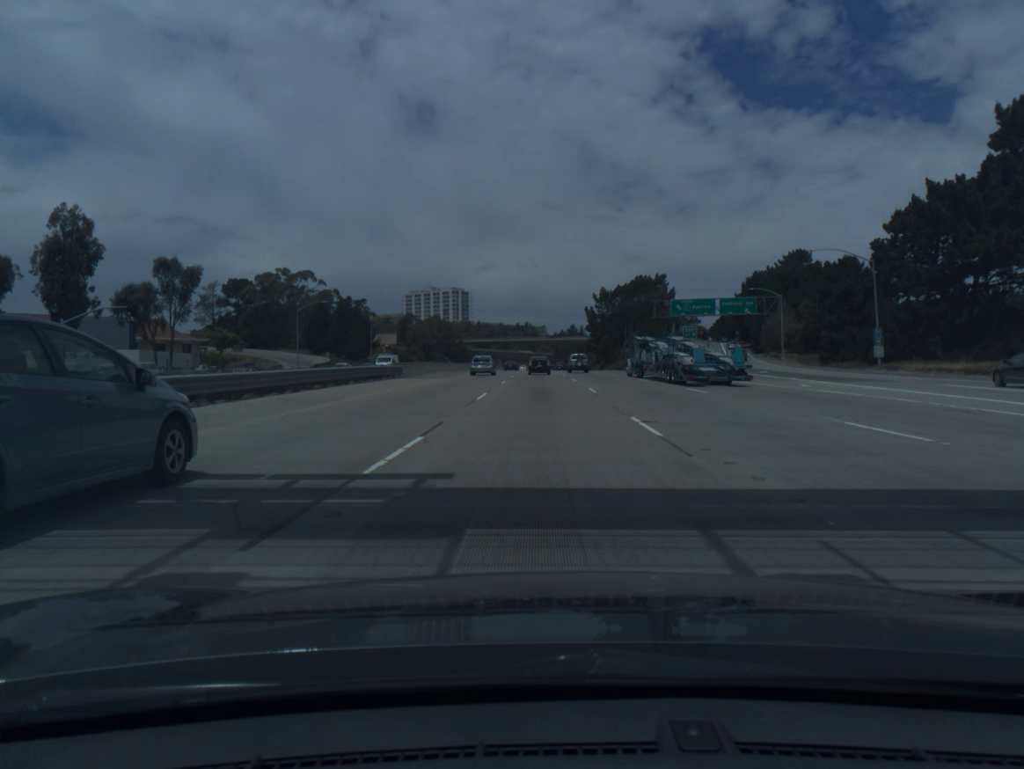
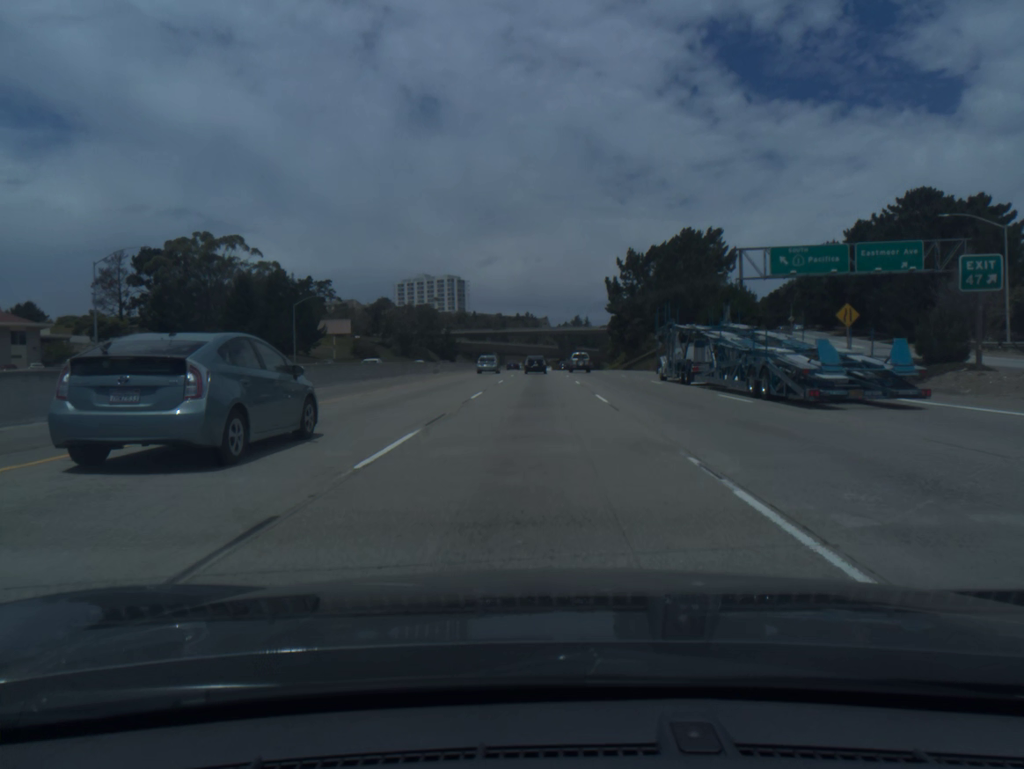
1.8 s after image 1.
(0.0, +52.6) m; 0°
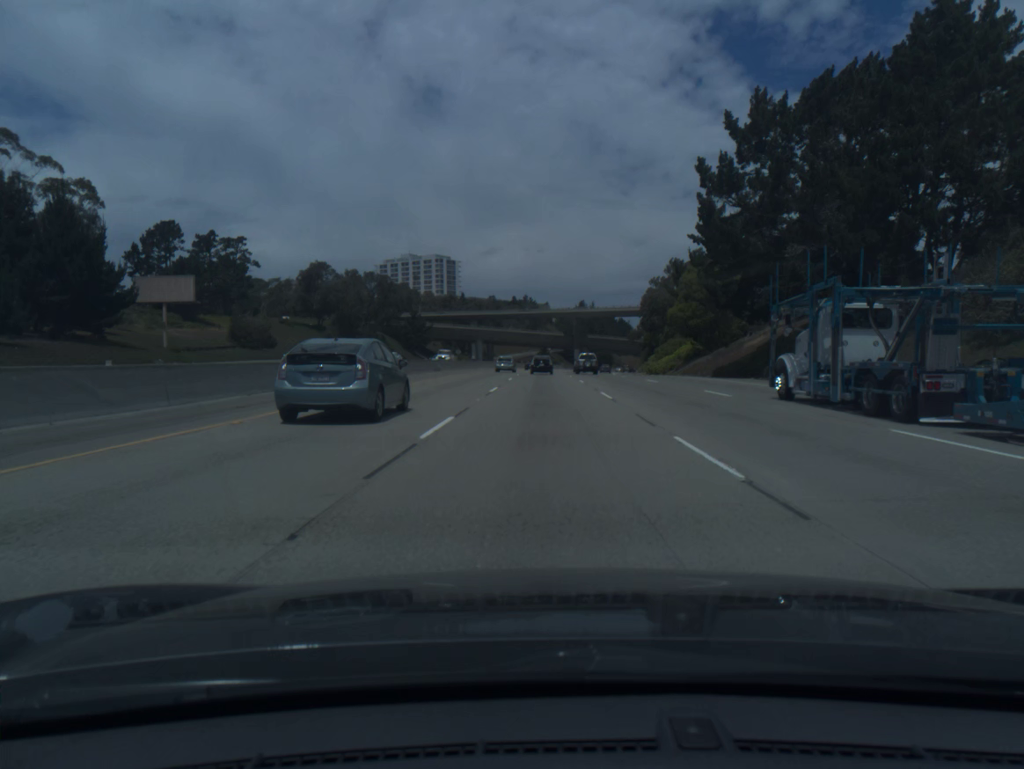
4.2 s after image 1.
(-0.3, +69.7) m; 0°
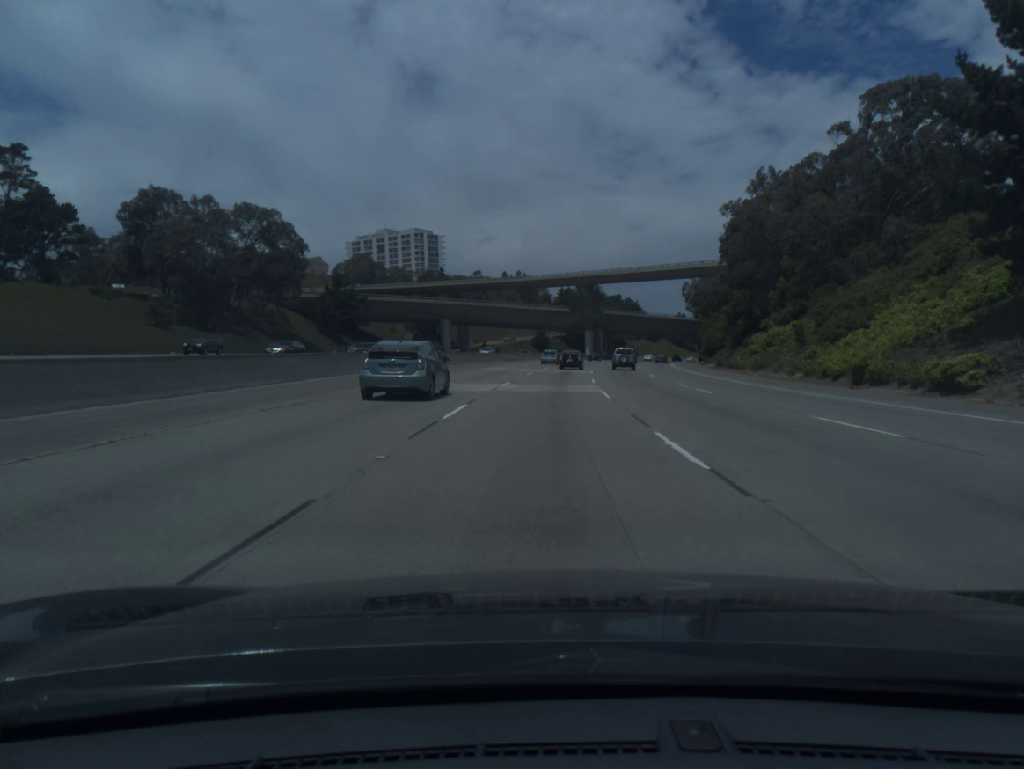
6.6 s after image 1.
(+0.2, +69.7) m; 0°
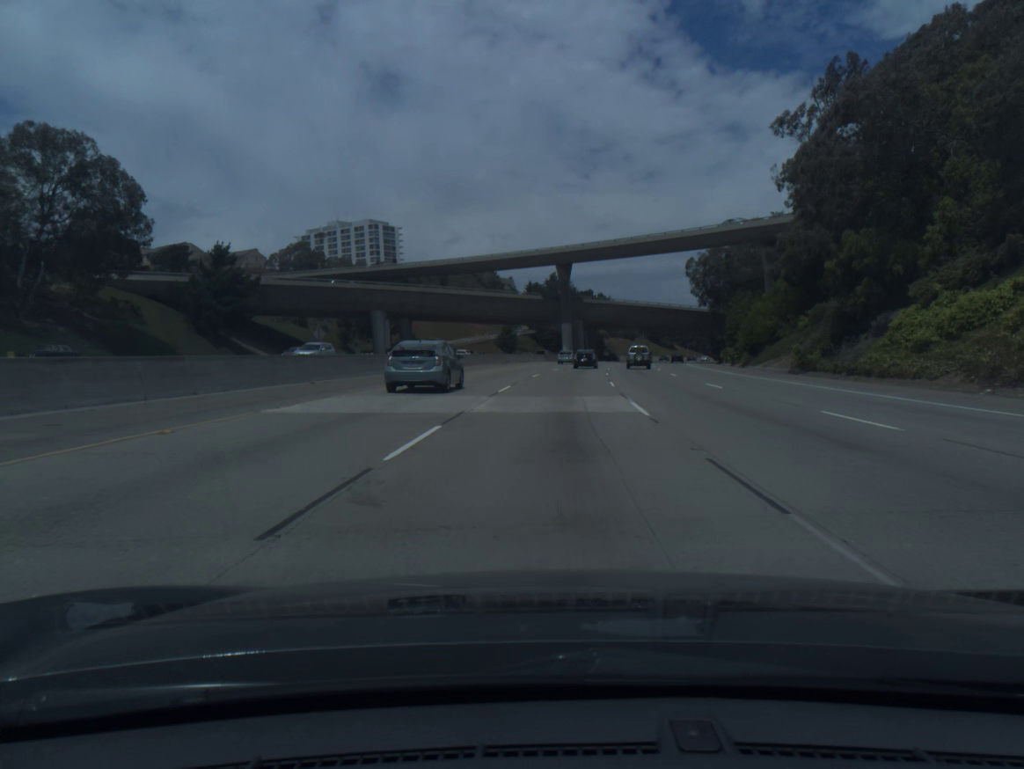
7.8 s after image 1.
(+0.5, +34.8) m; +2°
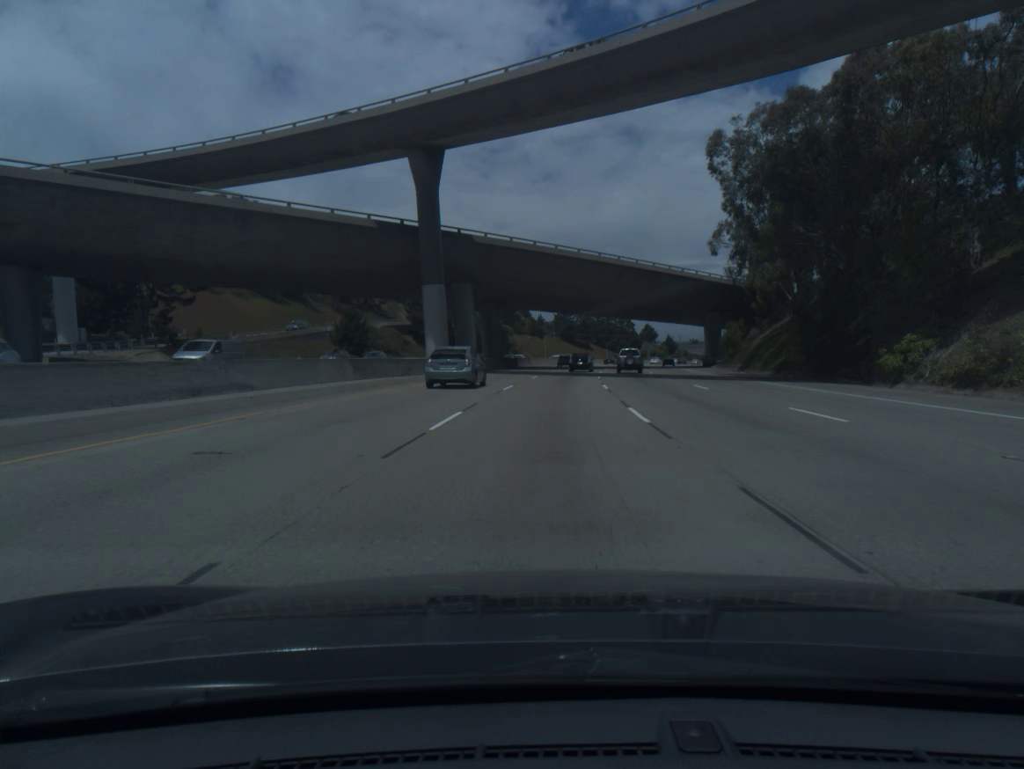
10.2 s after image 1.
(+4.3, +69.3) m; +7°
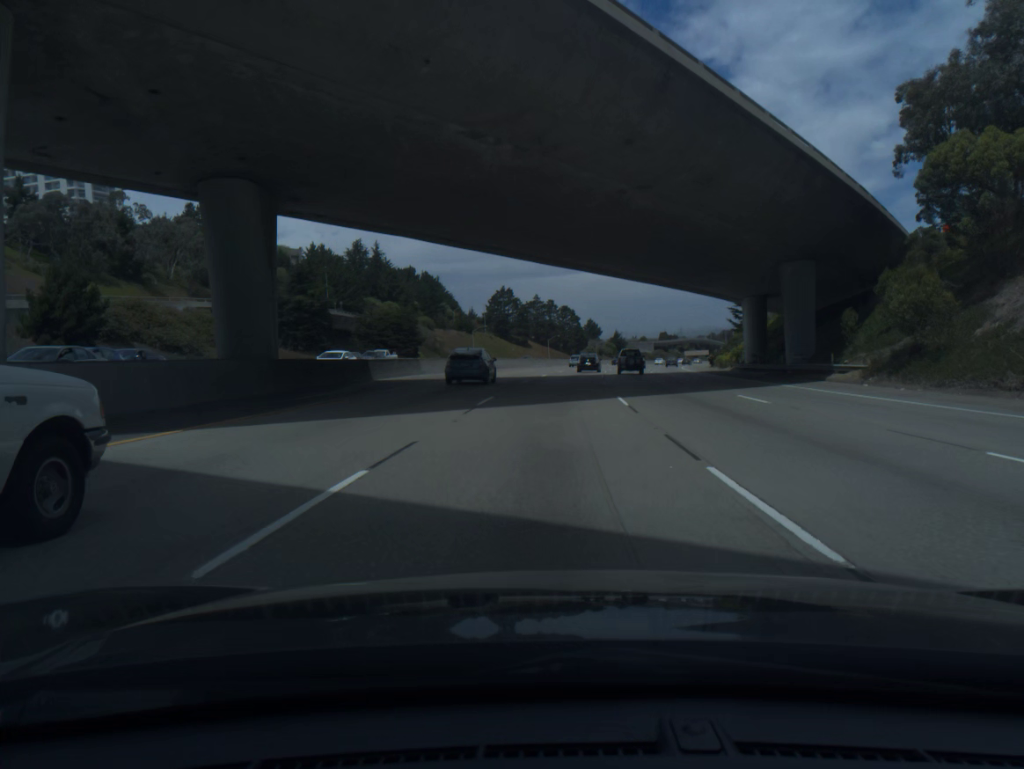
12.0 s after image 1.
(+2.0, +52.0) m; +4°
